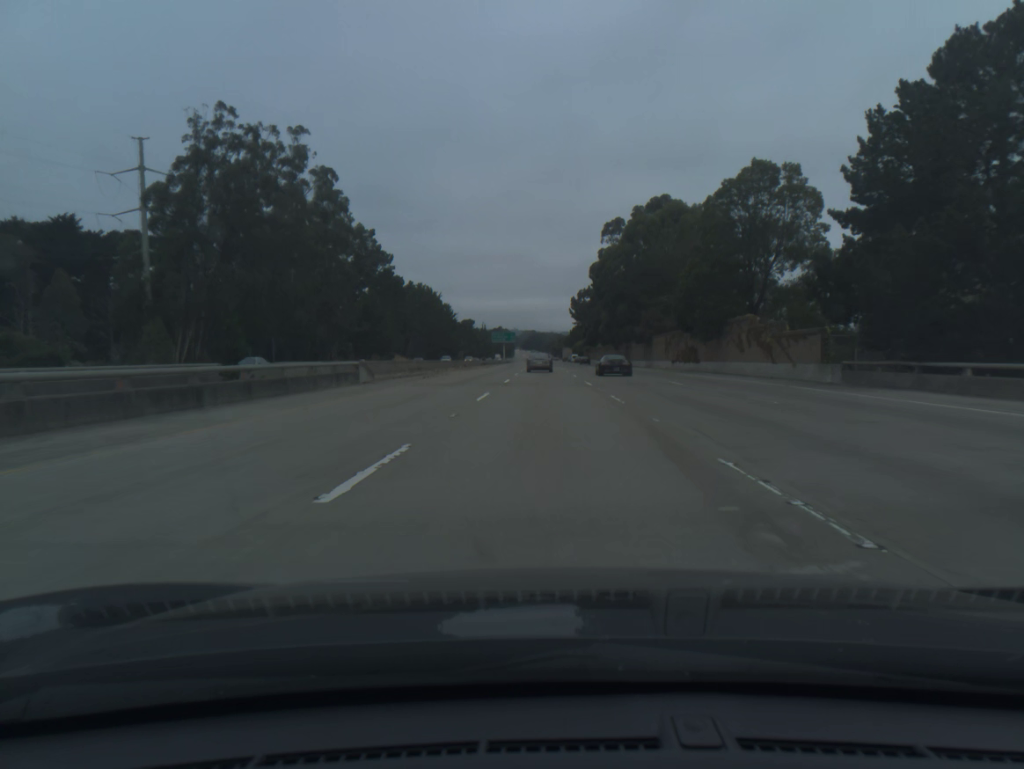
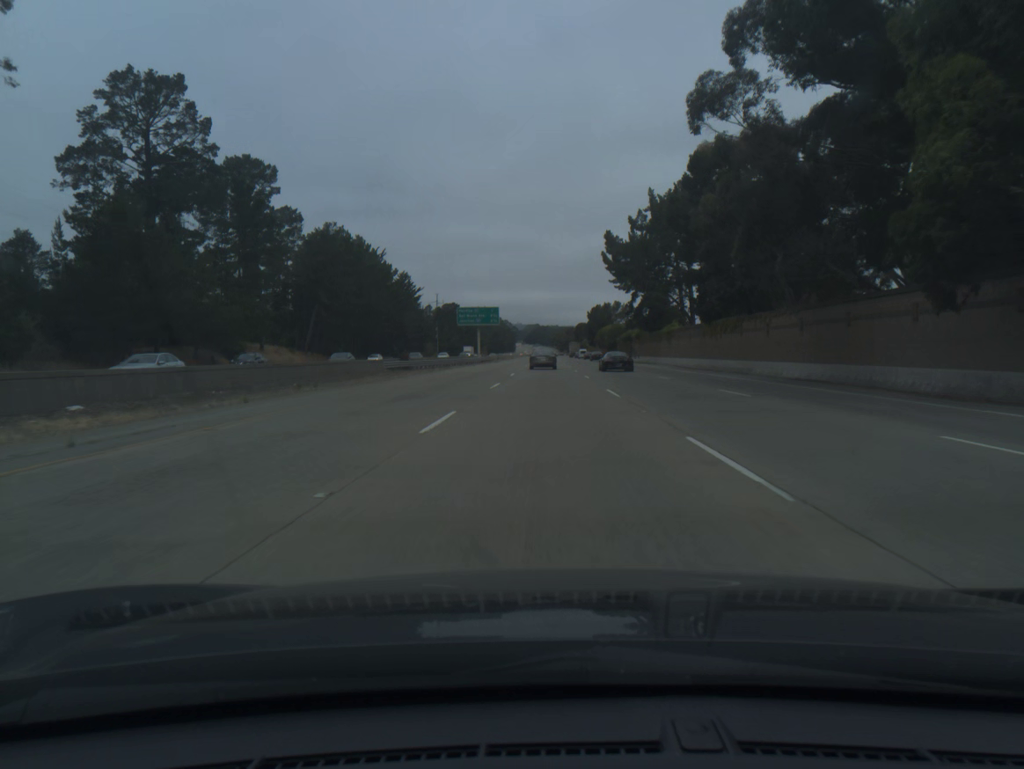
(-0.2, +97.0) m; 0°
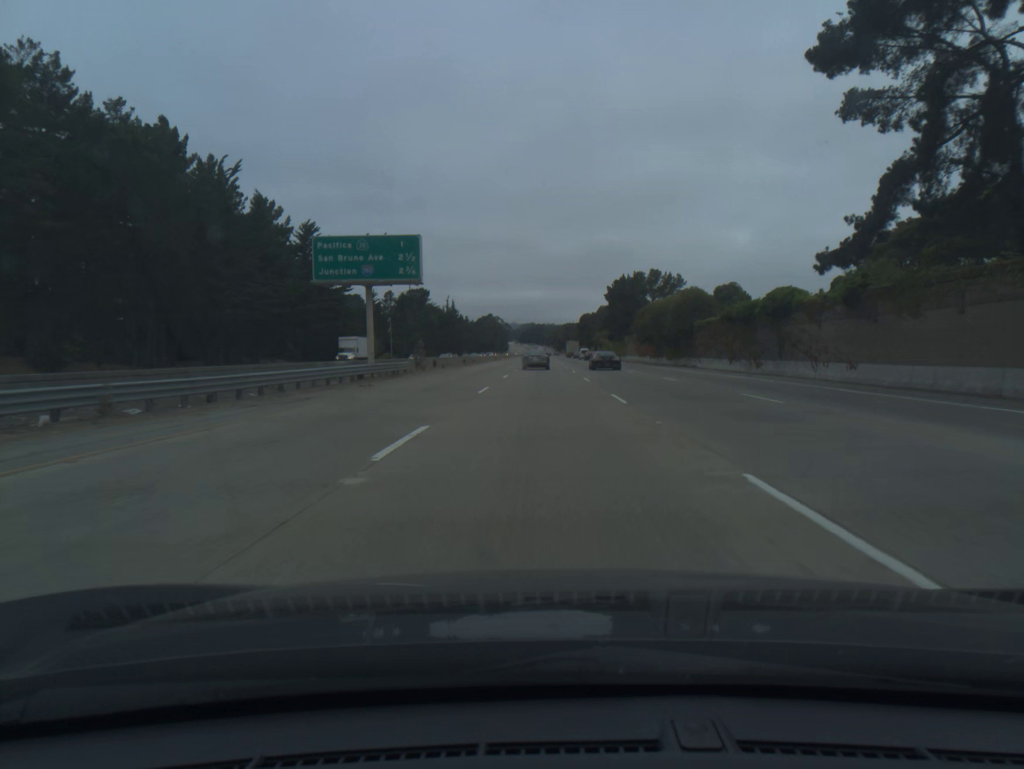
(+0.4, +76.5) m; 0°
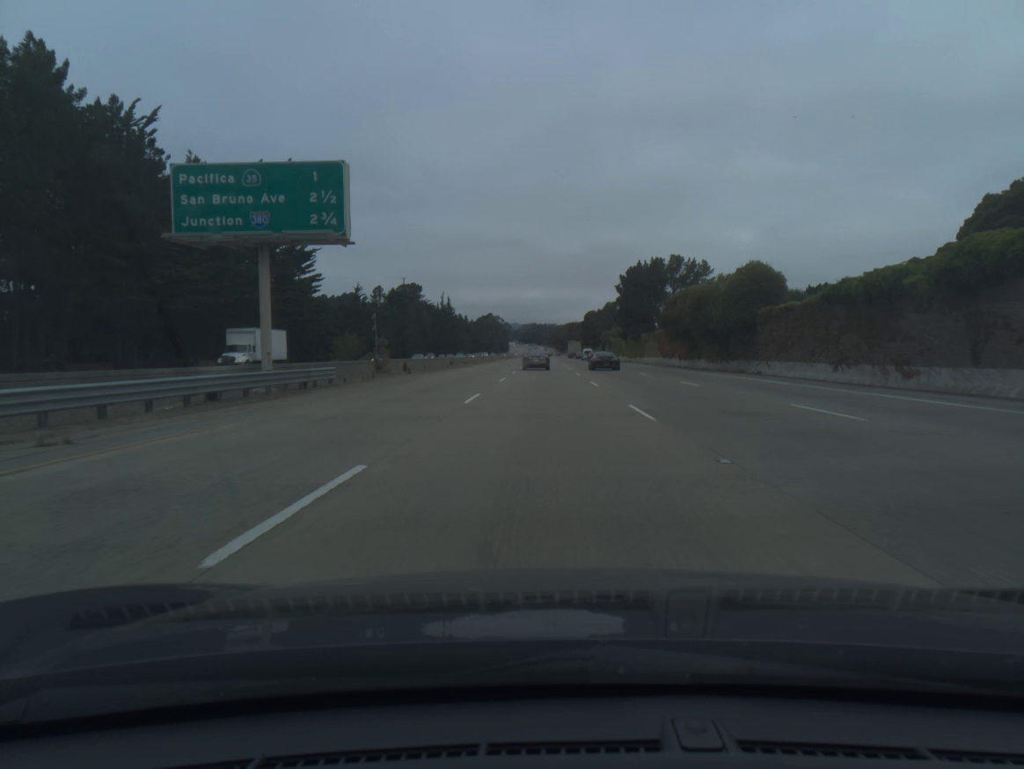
(0.0, +19.0) m; 0°
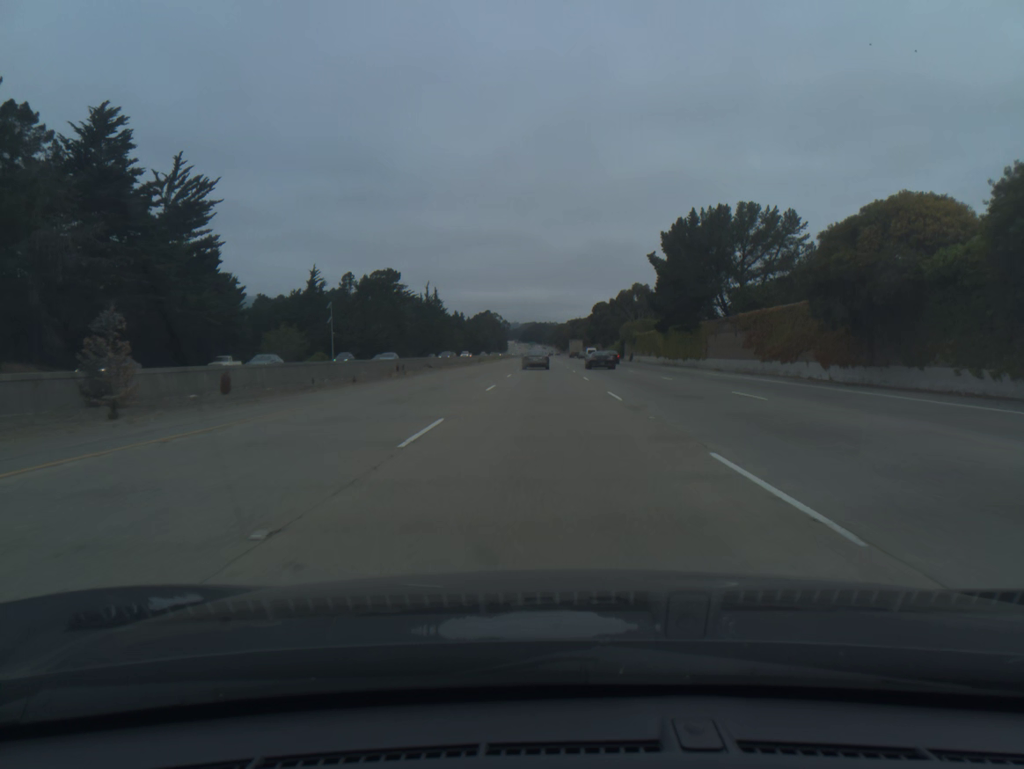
(0.0, +37.8) m; 0°
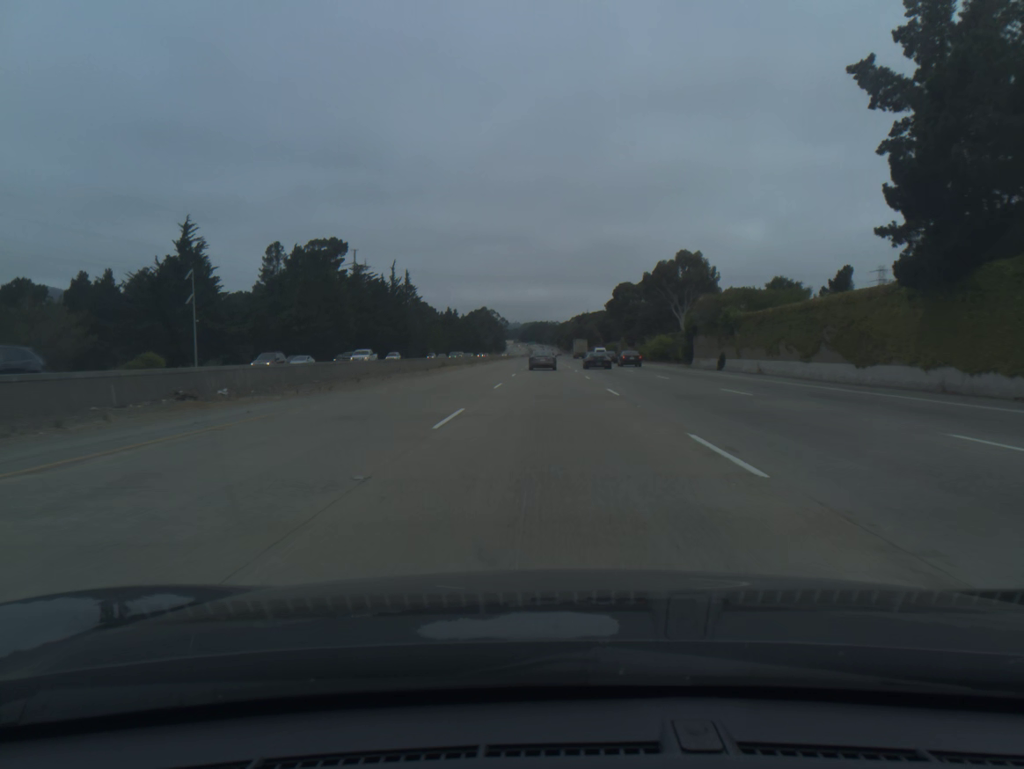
(-0.1, +56.5) m; 0°
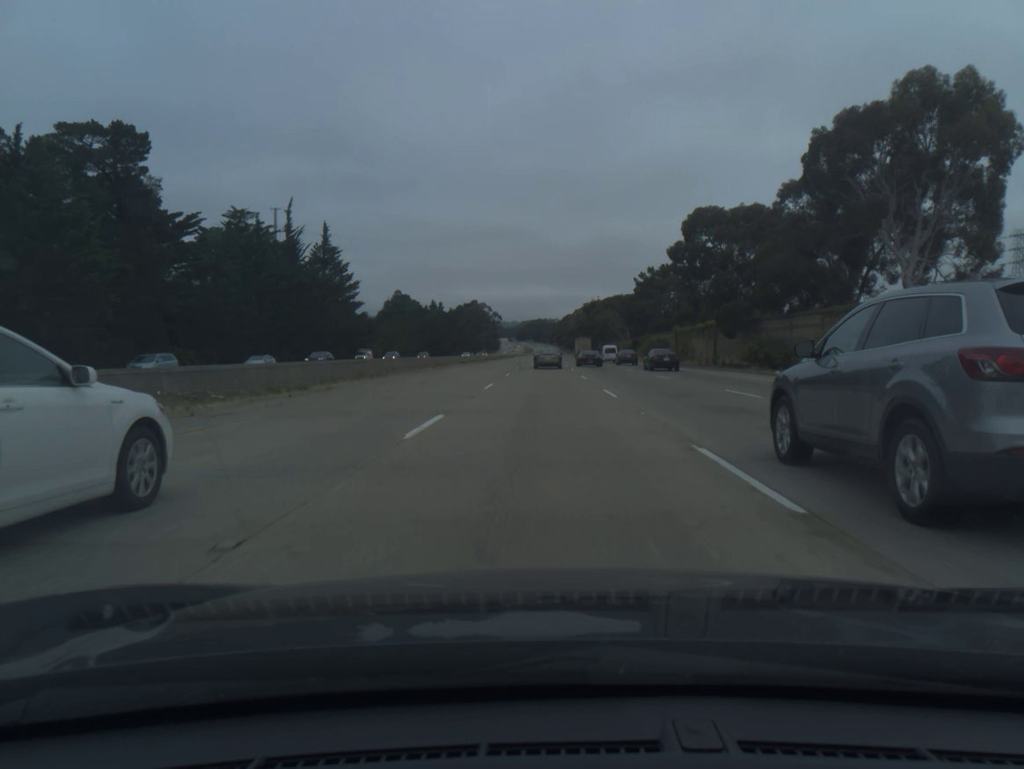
(+0.4, +74.7) m; 0°
